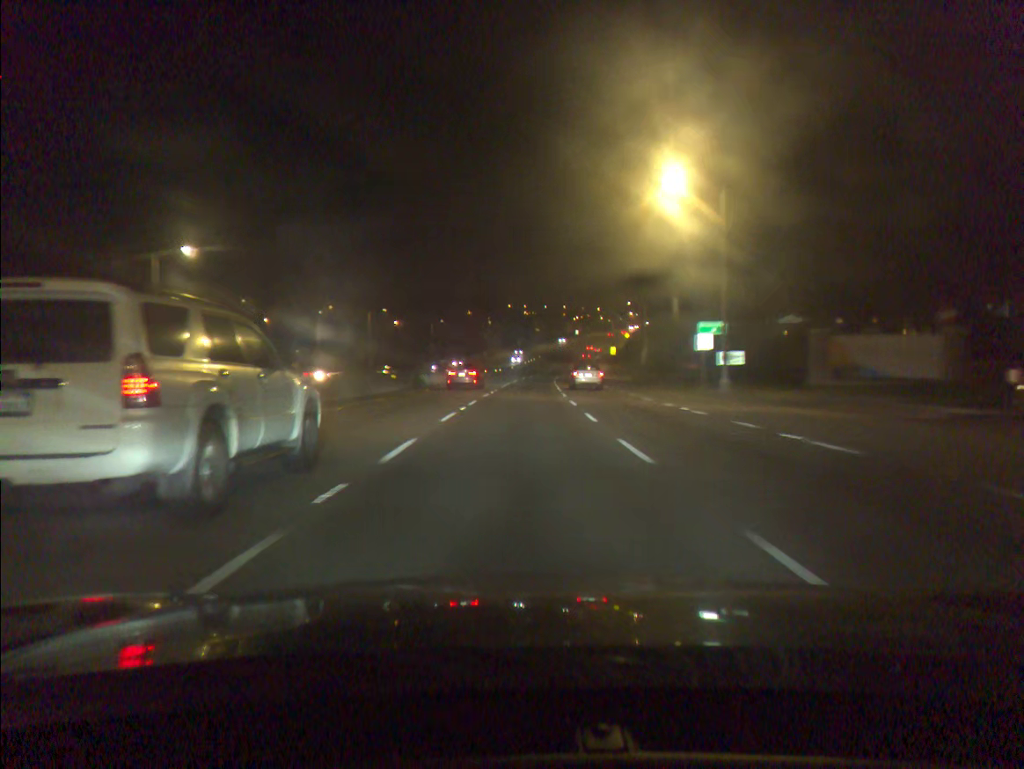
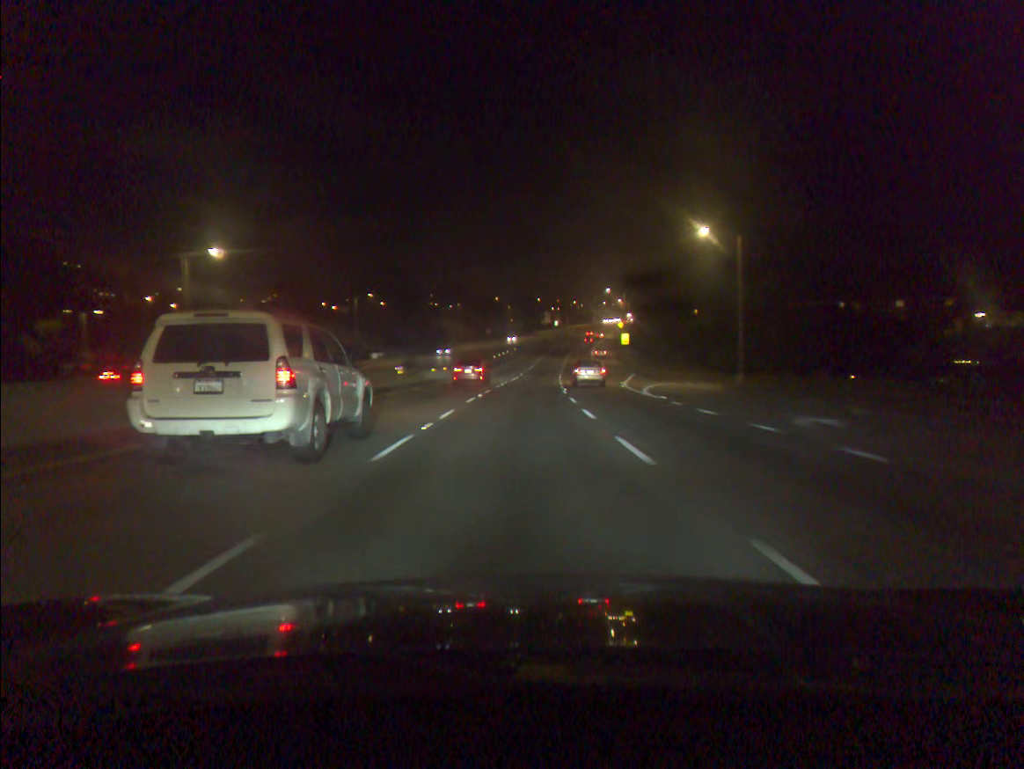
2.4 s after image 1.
(+0.8, +51.9) m; +2°
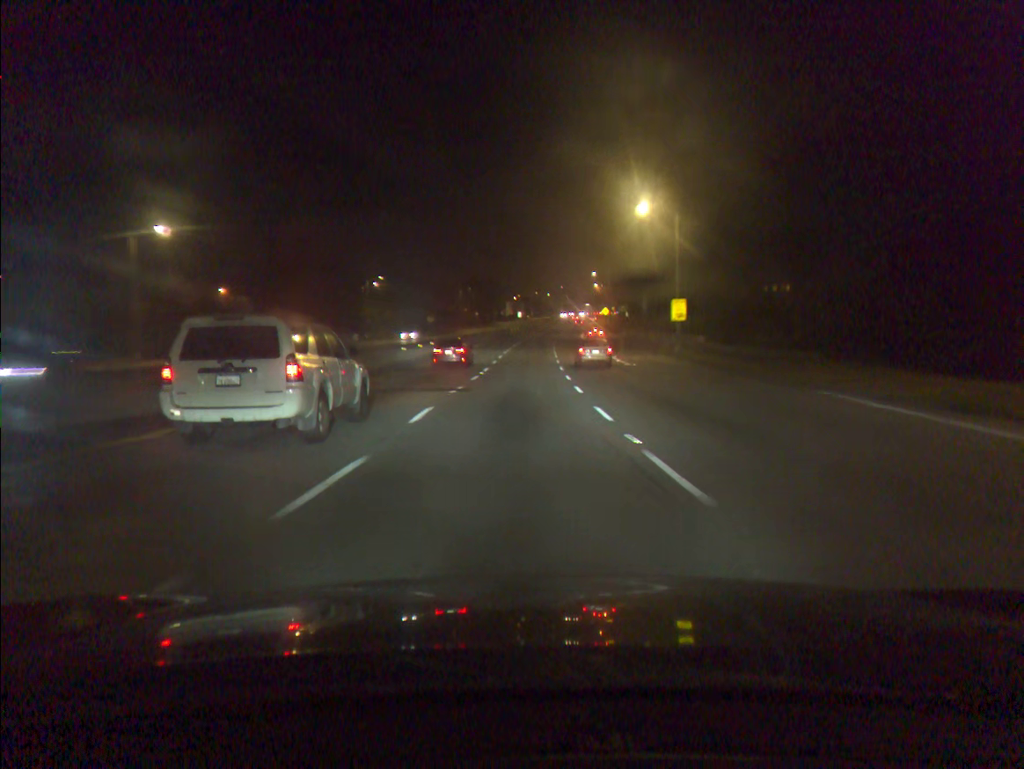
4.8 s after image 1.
(+1.2, +54.9) m; +3°
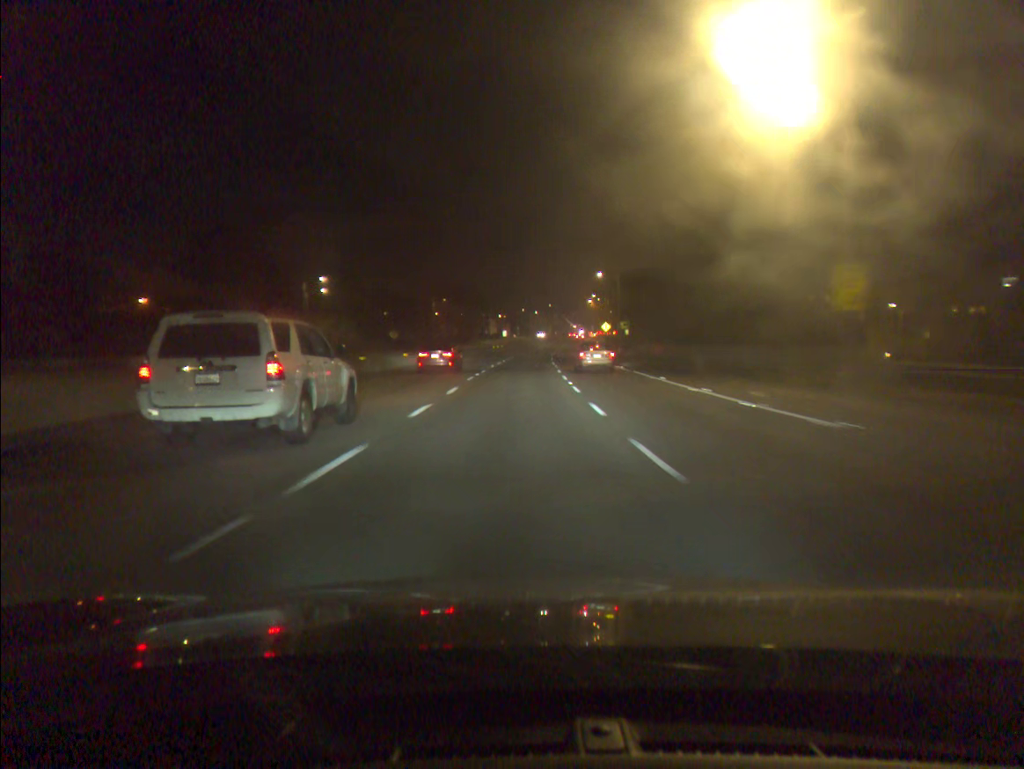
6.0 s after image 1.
(+0.3, +28.3) m; +1°
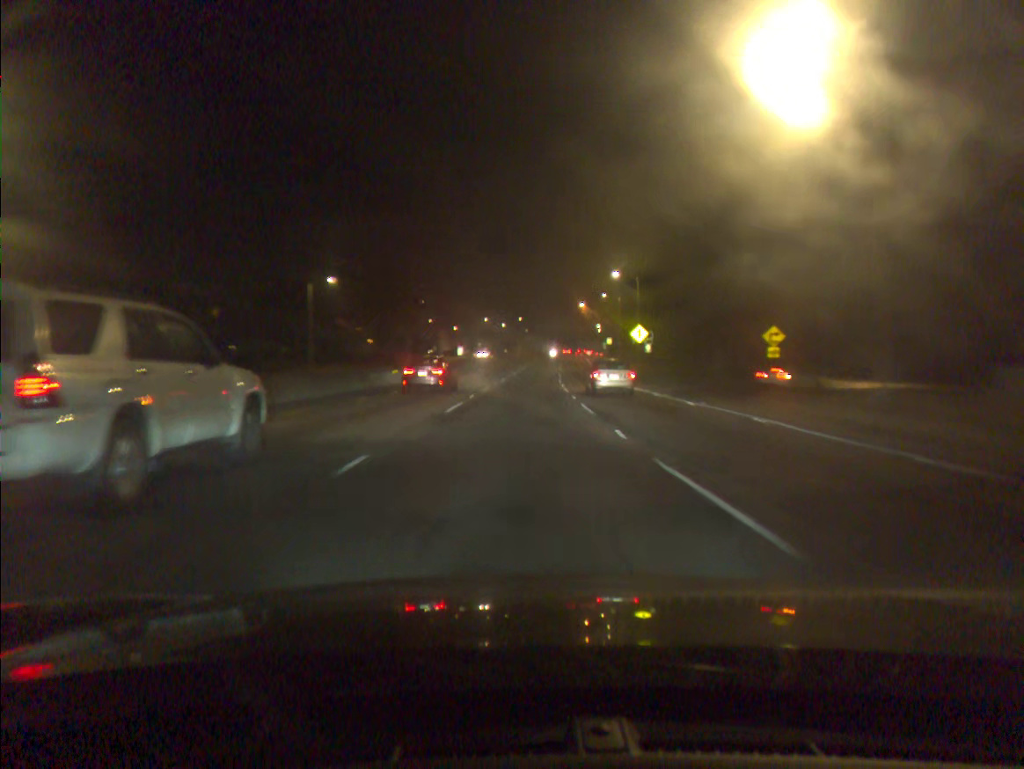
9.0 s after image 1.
(+1.3, +71.7) m; +3°
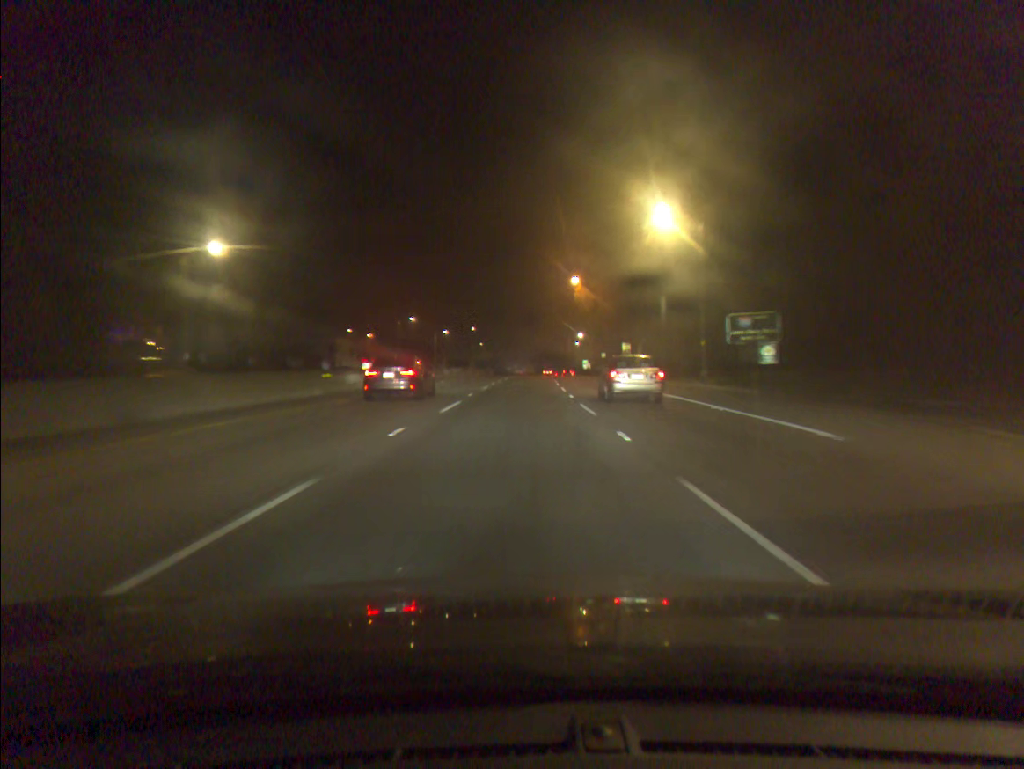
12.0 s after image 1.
(+2.1, +73.2) m; +3°
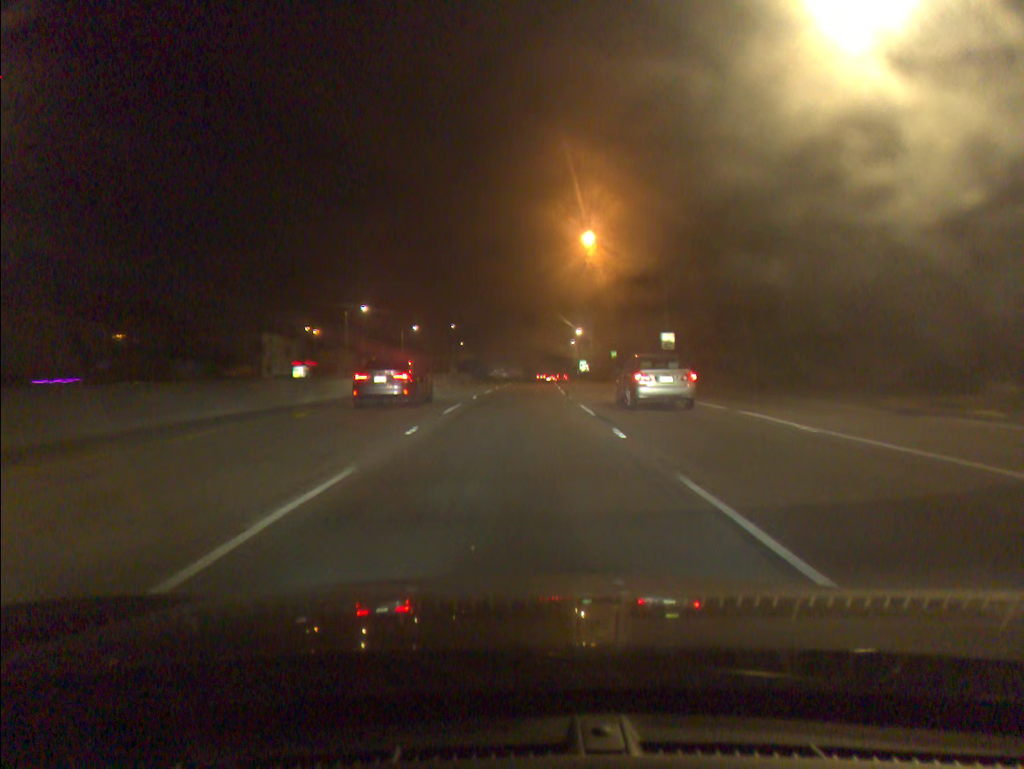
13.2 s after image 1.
(+0.2, +29.1) m; +1°
